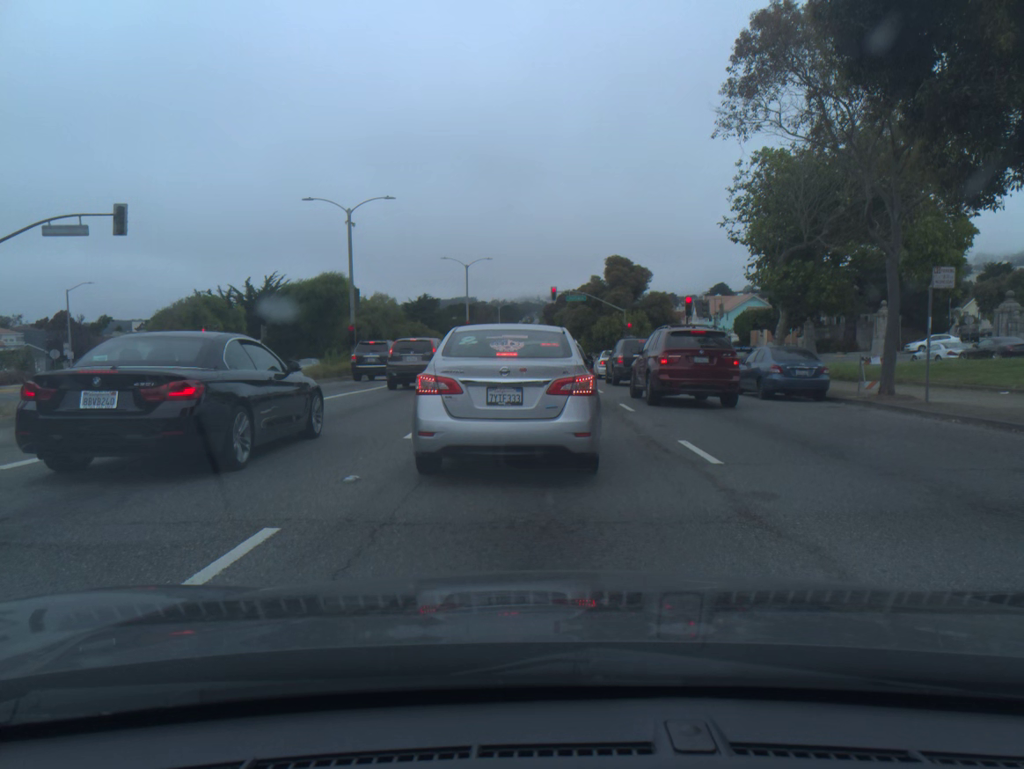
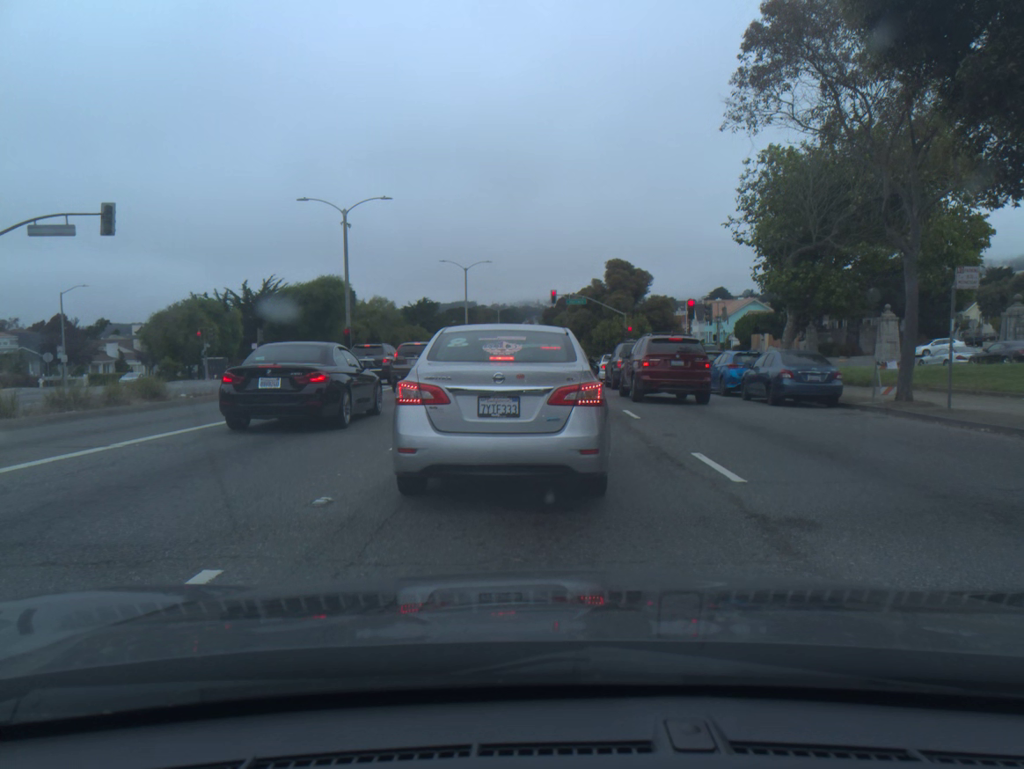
(0.0, +1.0) m; 0°
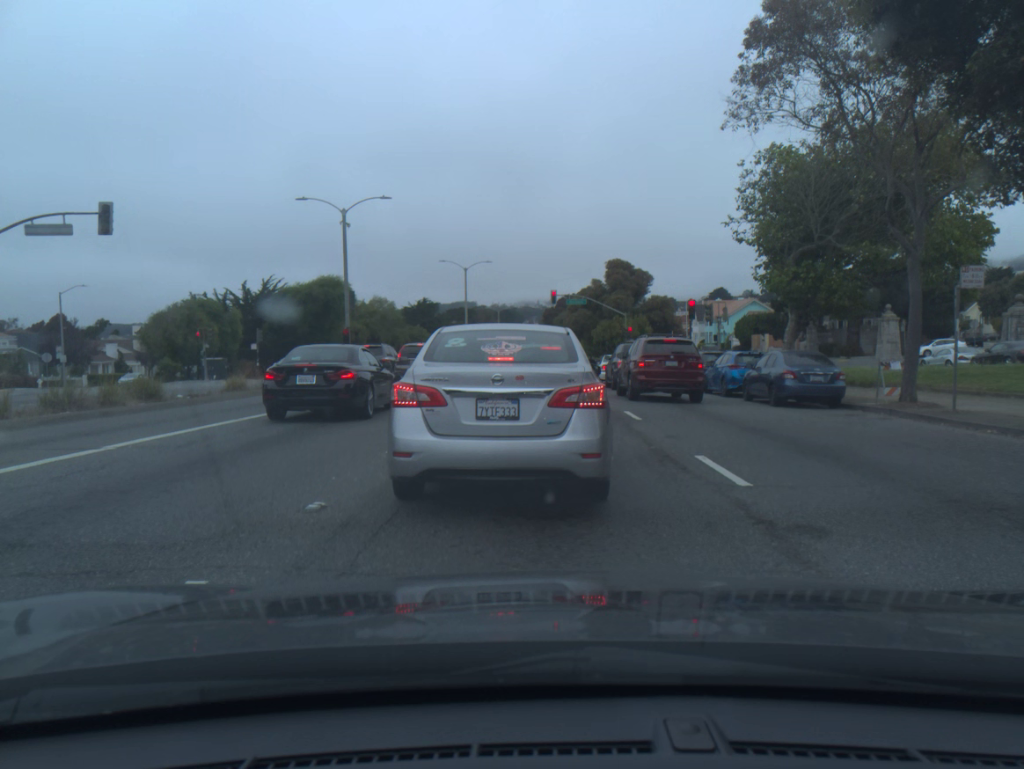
(0.0, +0.2) m; 0°
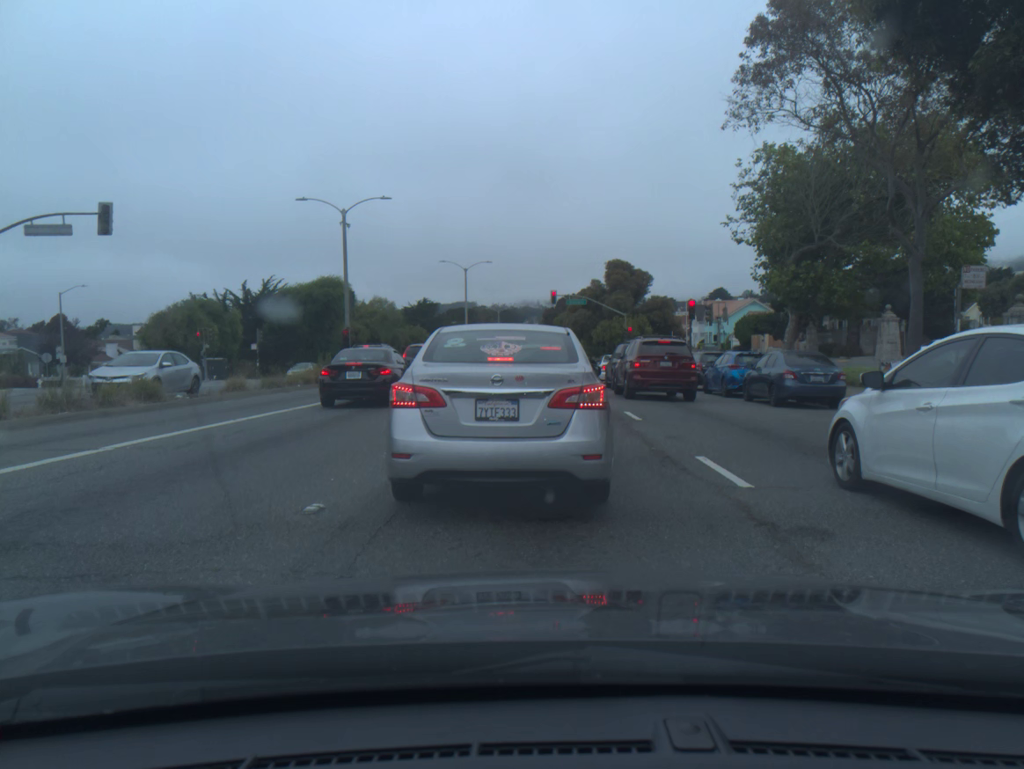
(0.0, 0.0) m; 0°
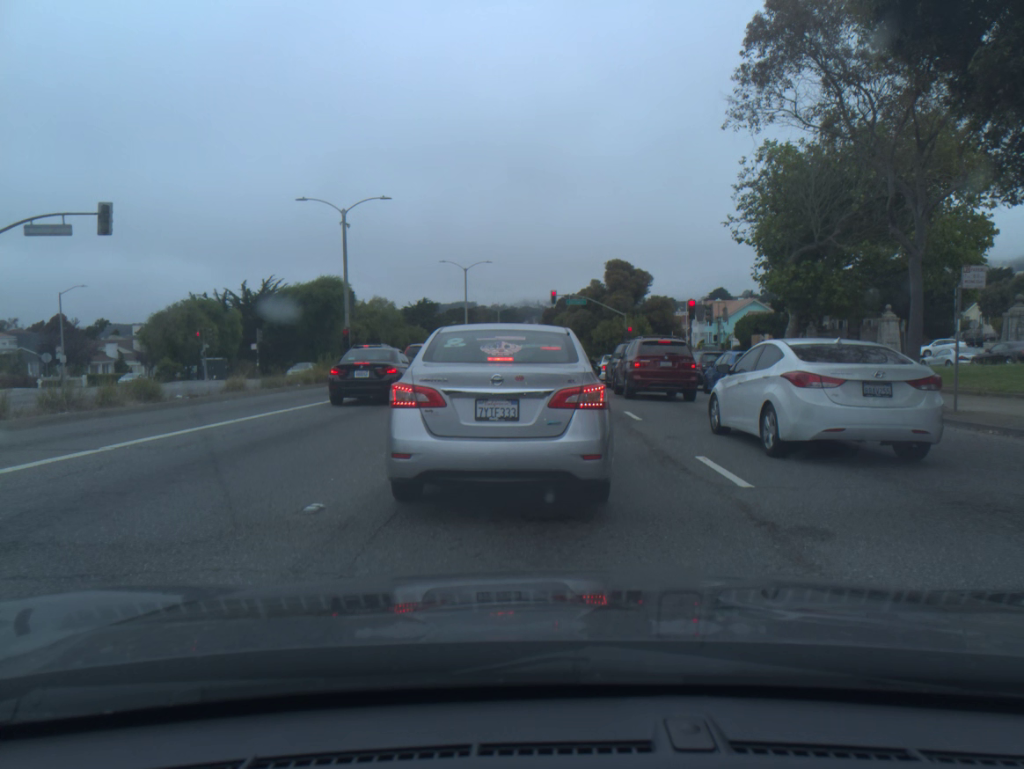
(0.0, 0.0) m; 0°
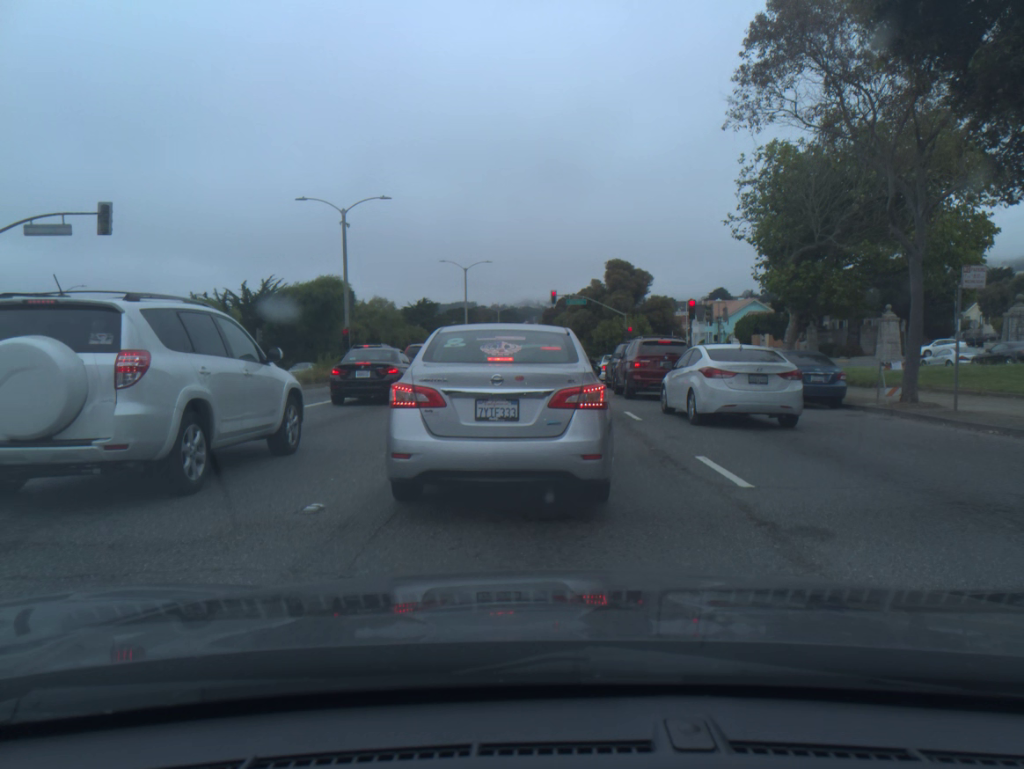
(0.0, 0.0) m; 0°
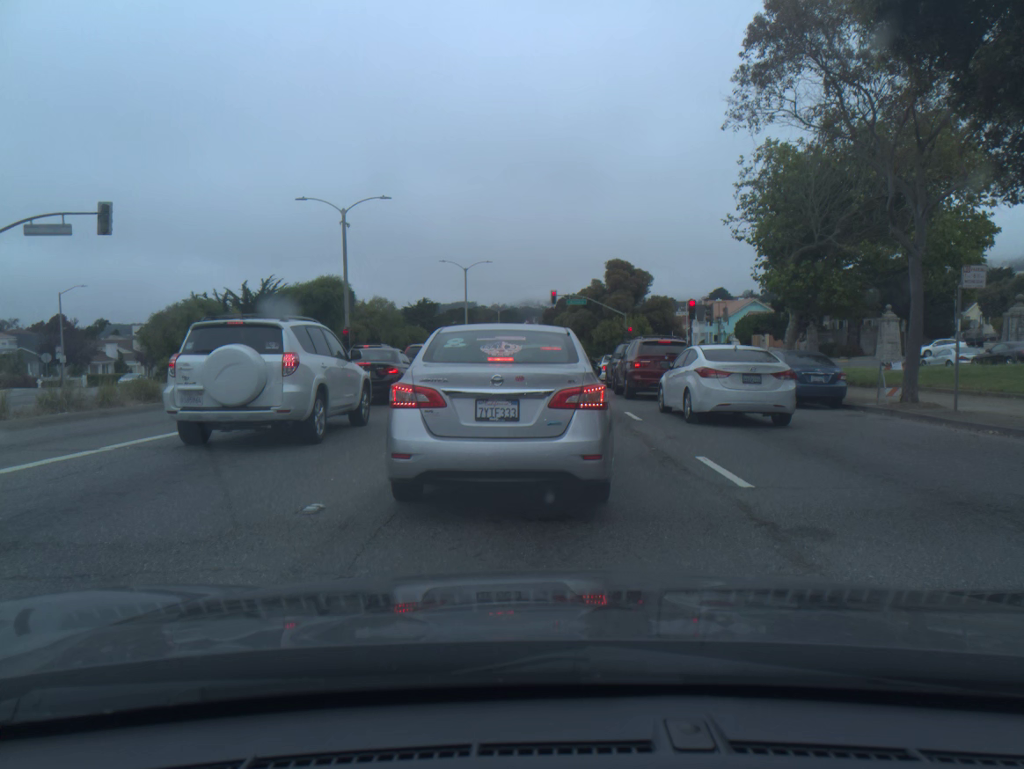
(0.0, 0.0) m; 0°
